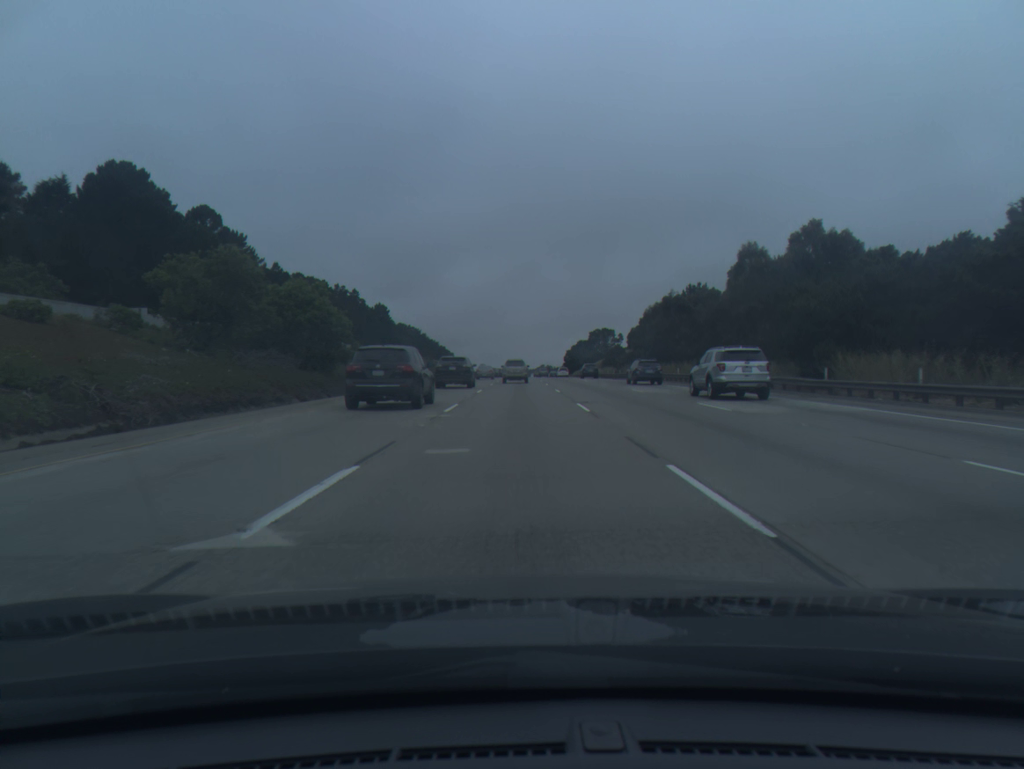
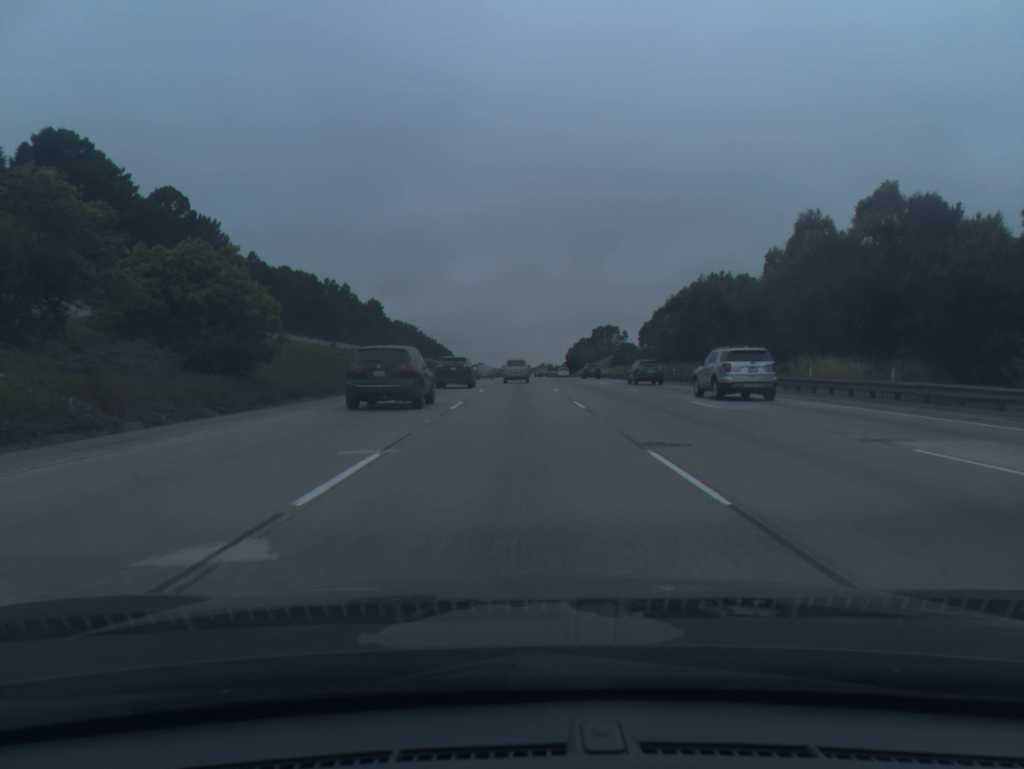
(0.0, +13.2) m; 0°
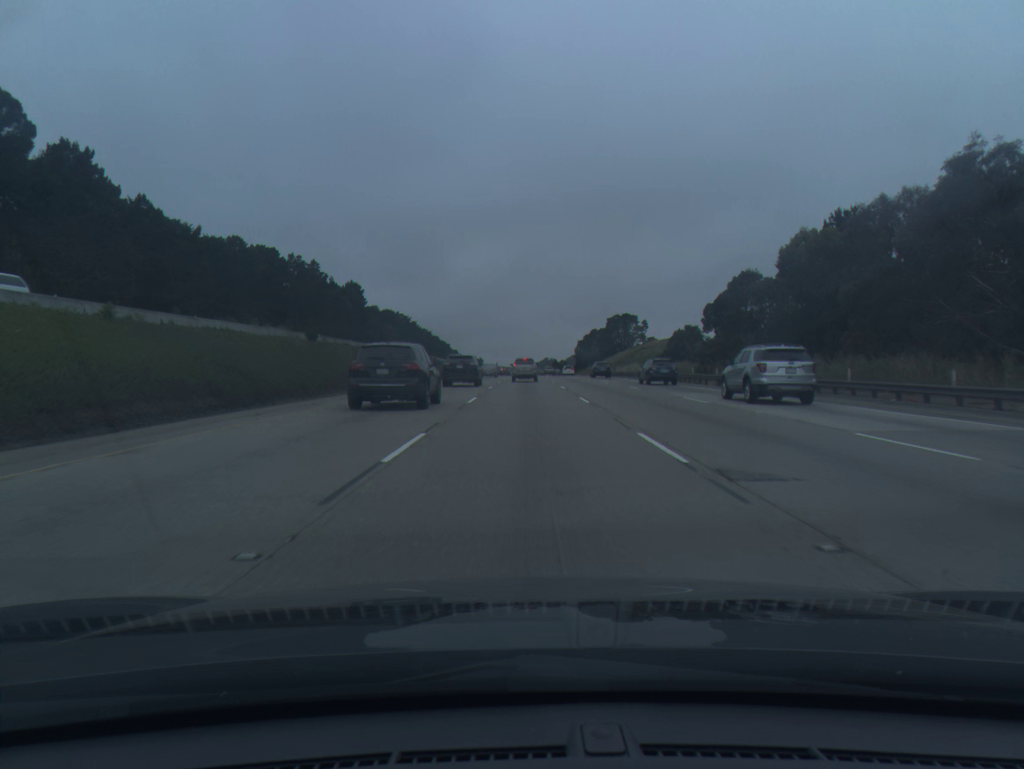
(-0.1, +41.0) m; 0°
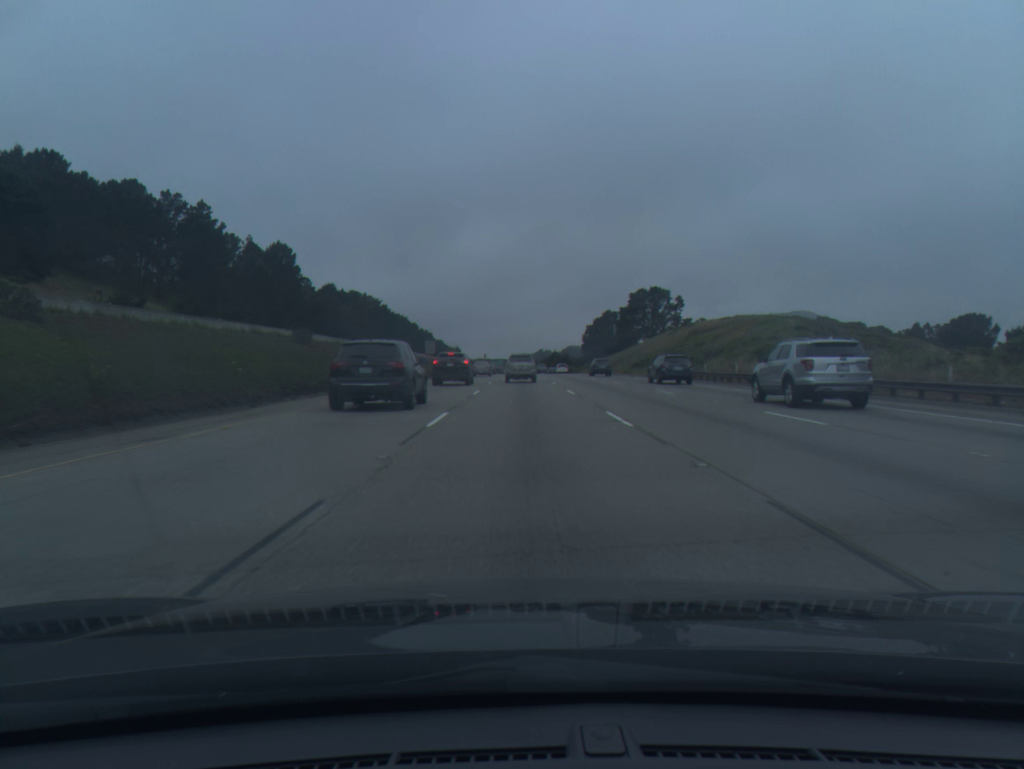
(+0.4, +68.2) m; 0°
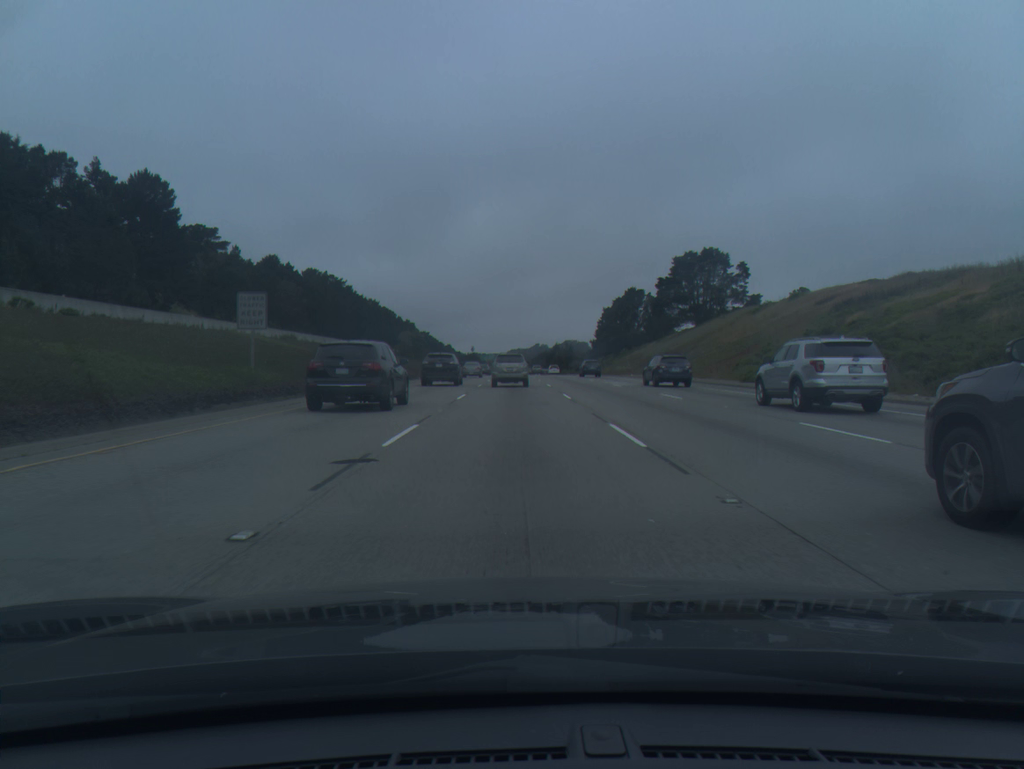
(+0.1, +61.9) m; 0°
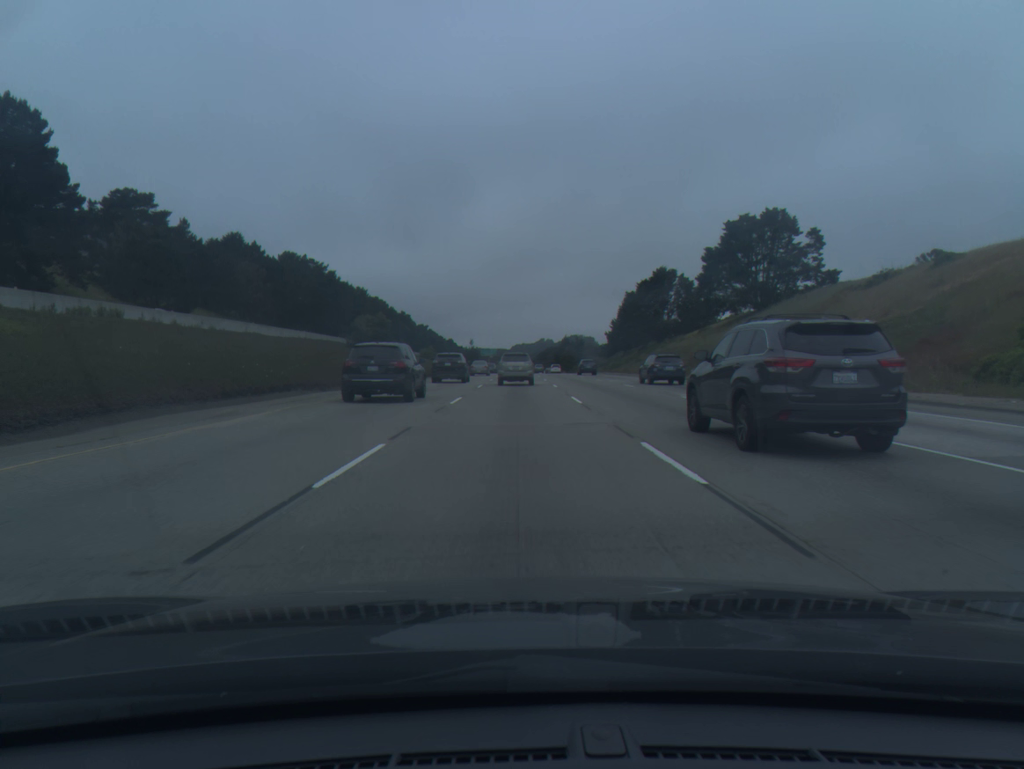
(-0.1, +32.8) m; 0°
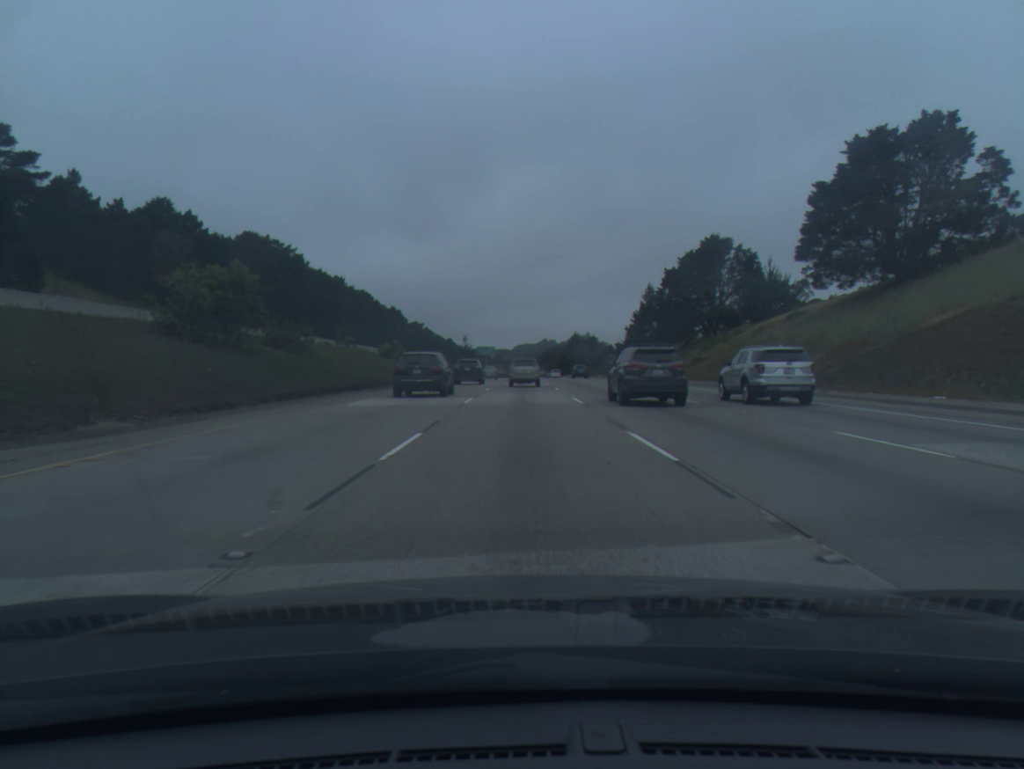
(-0.1, +41.5) m; 0°
